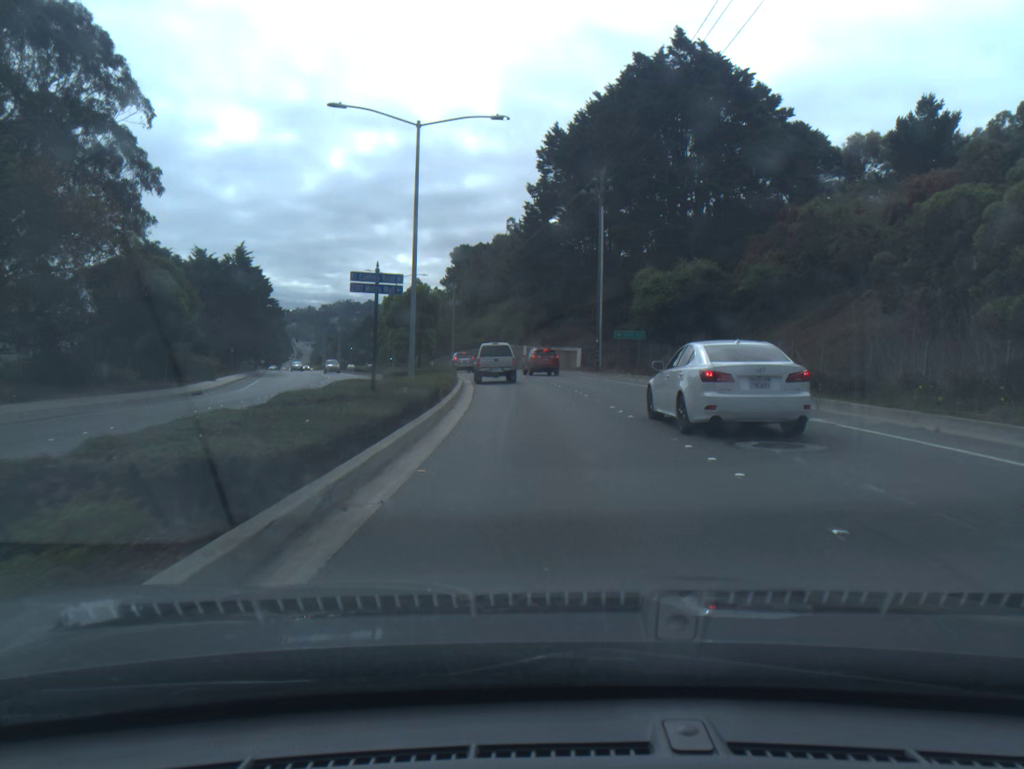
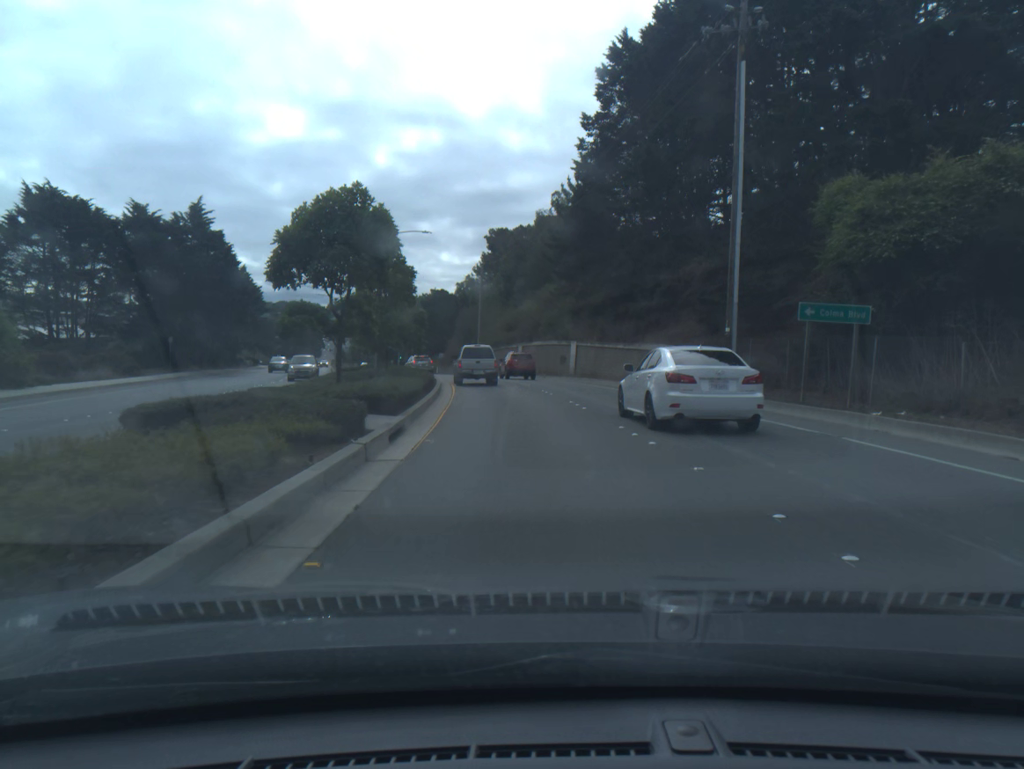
(-0.8, +26.2) m; -3°
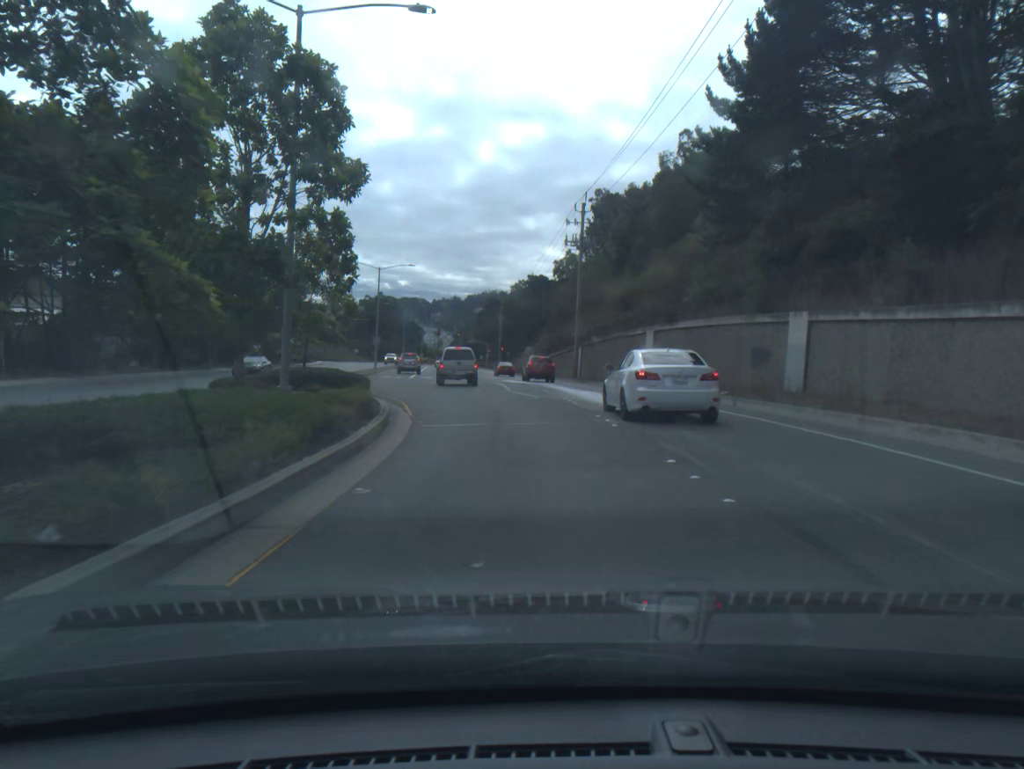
(-1.7, +33.5) m; -8°
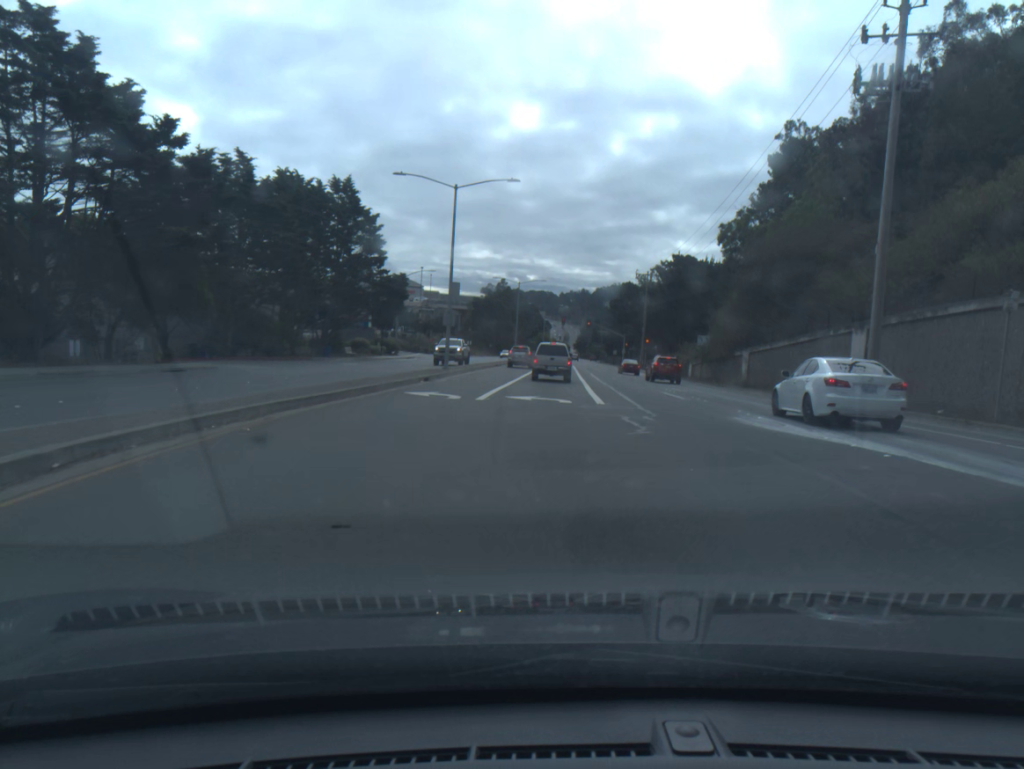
(-3.2, +32.1) m; -9°
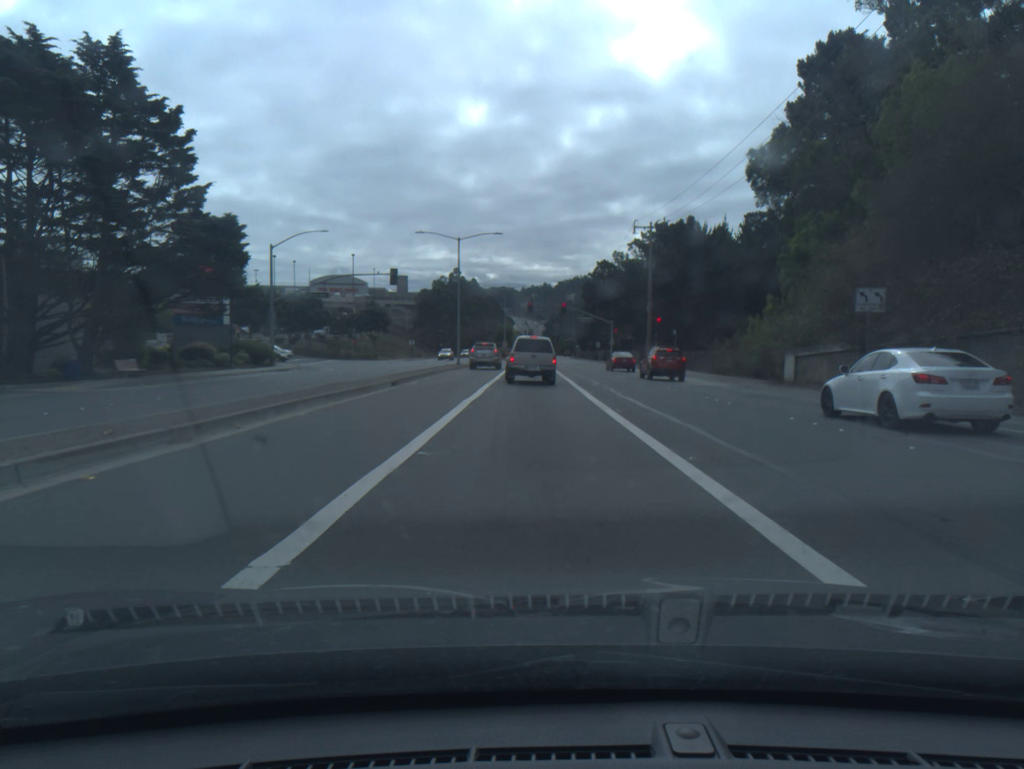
(+0.7, +34.1) m; +3°
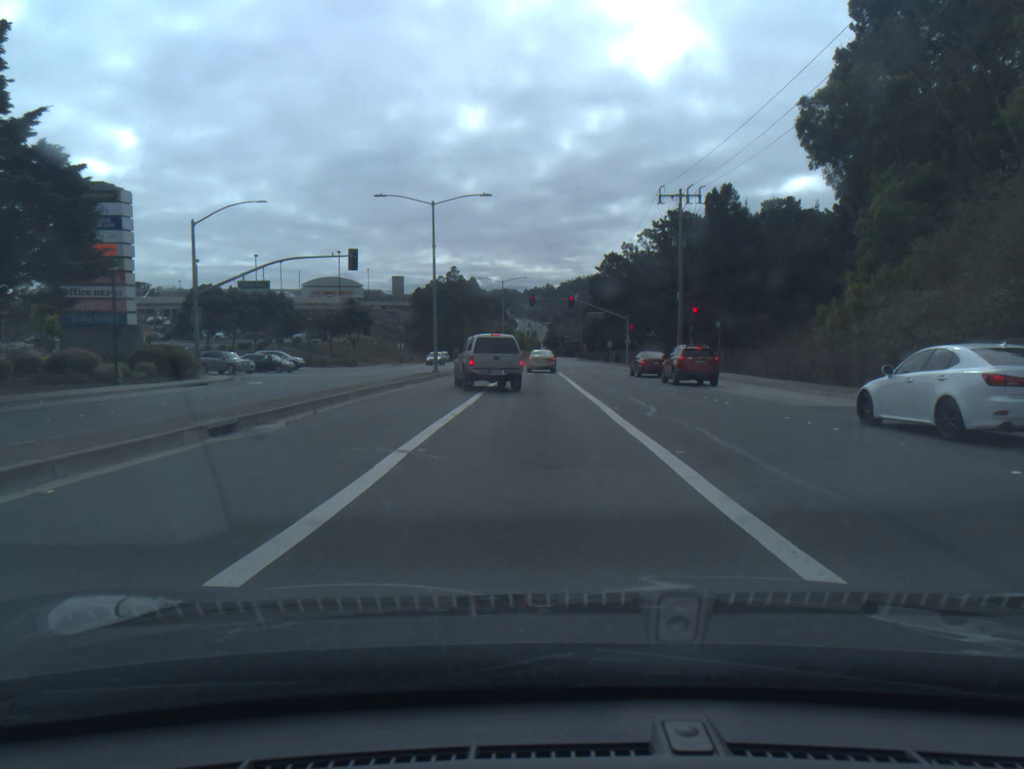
(0.0, +14.8) m; -1°
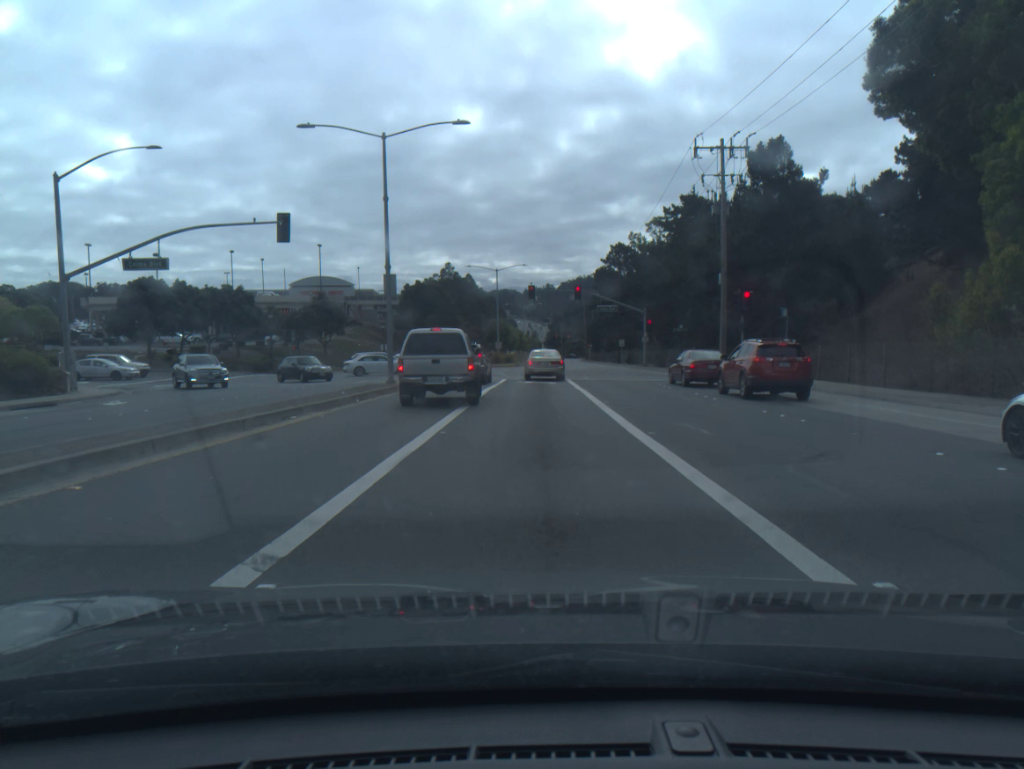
(0.0, +13.2) m; 0°
